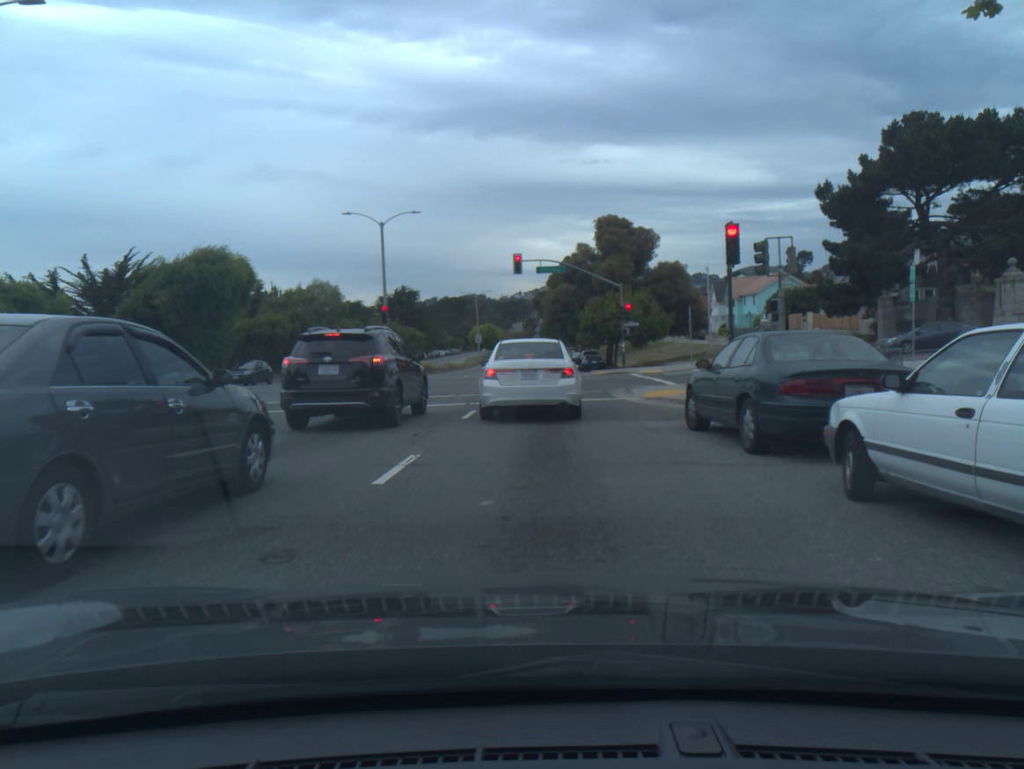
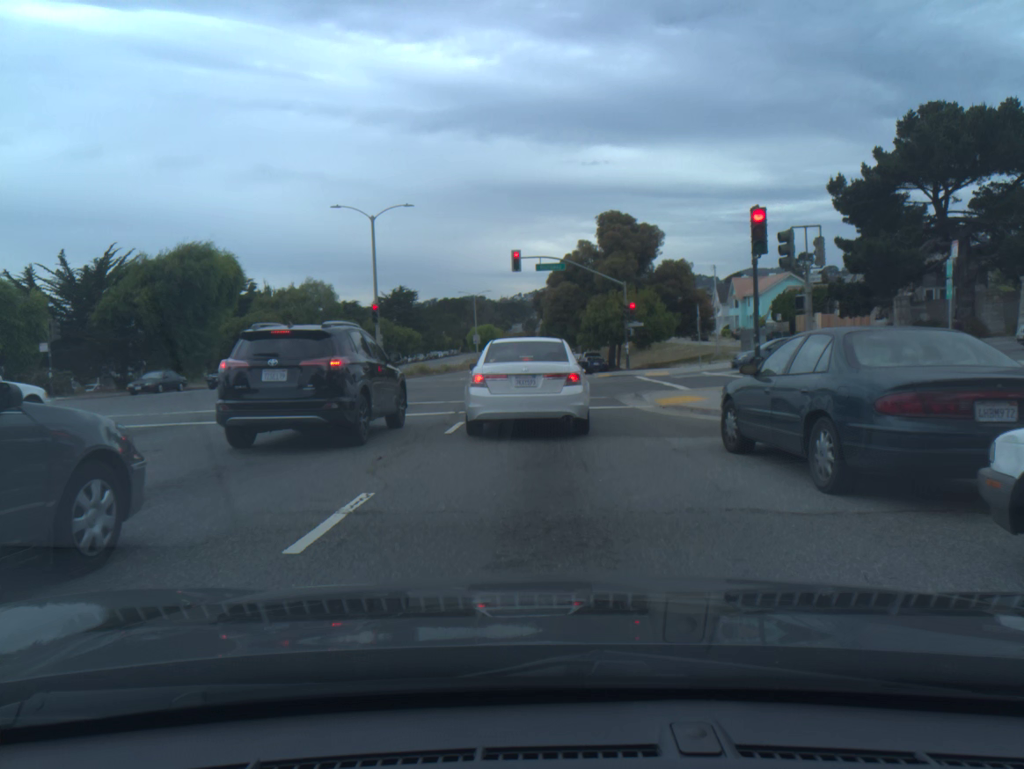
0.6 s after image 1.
(0.0, +2.5) m; 0°
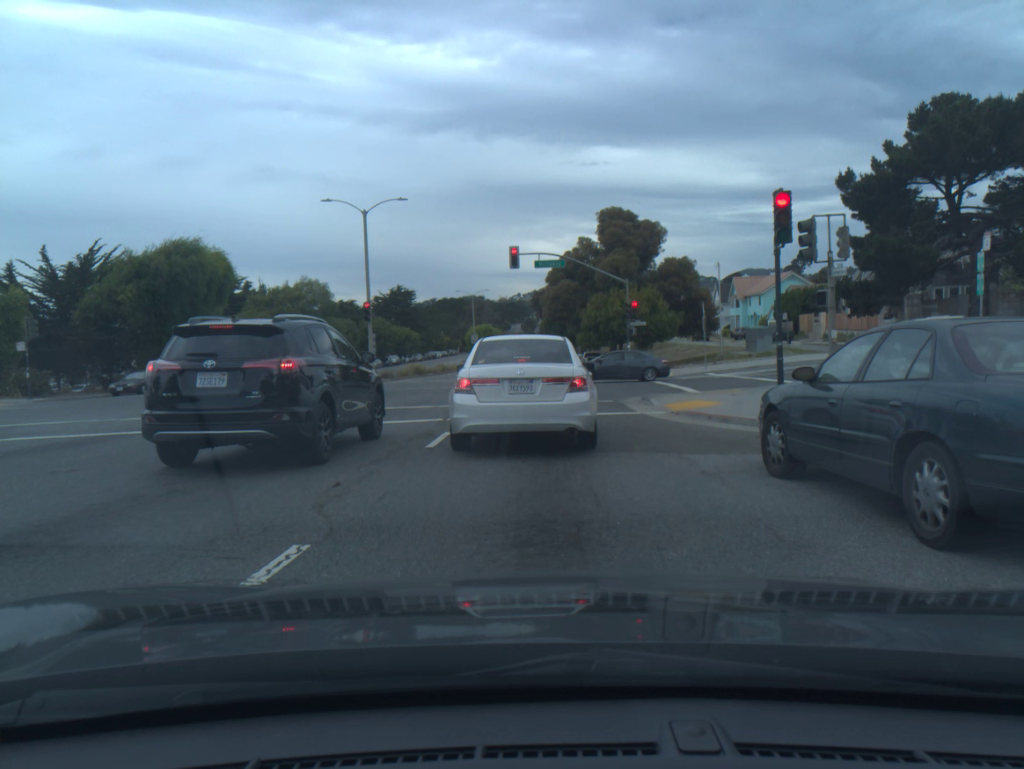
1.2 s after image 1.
(0.0, +1.9) m; 0°
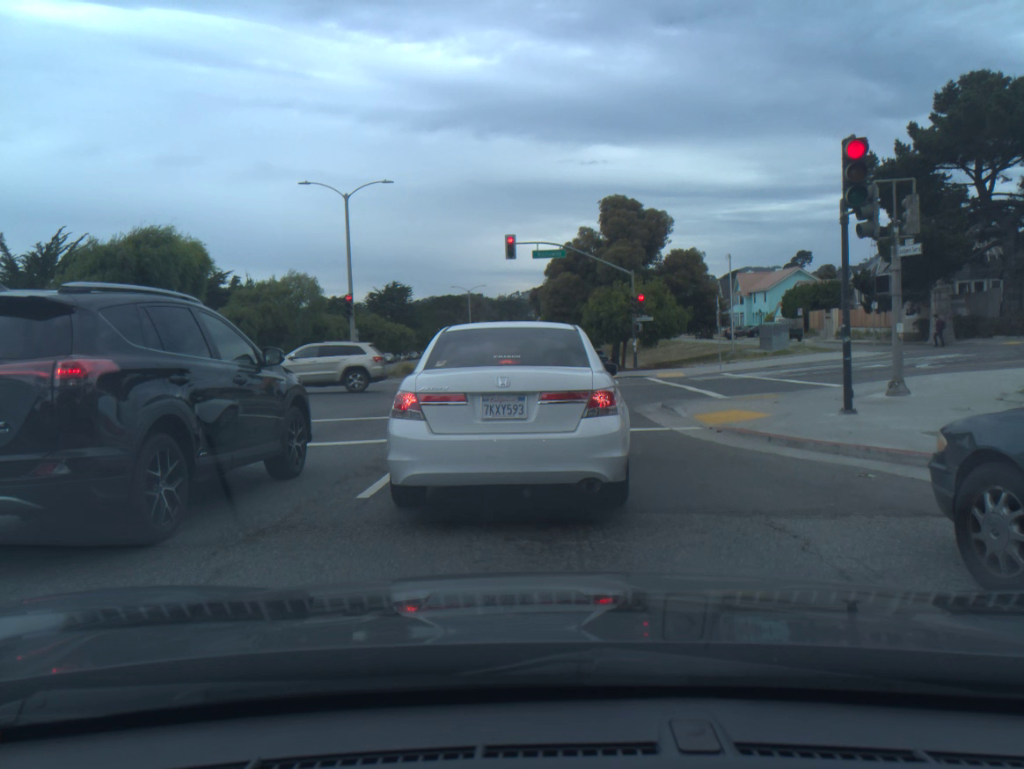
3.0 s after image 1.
(0.0, +3.9) m; 0°
